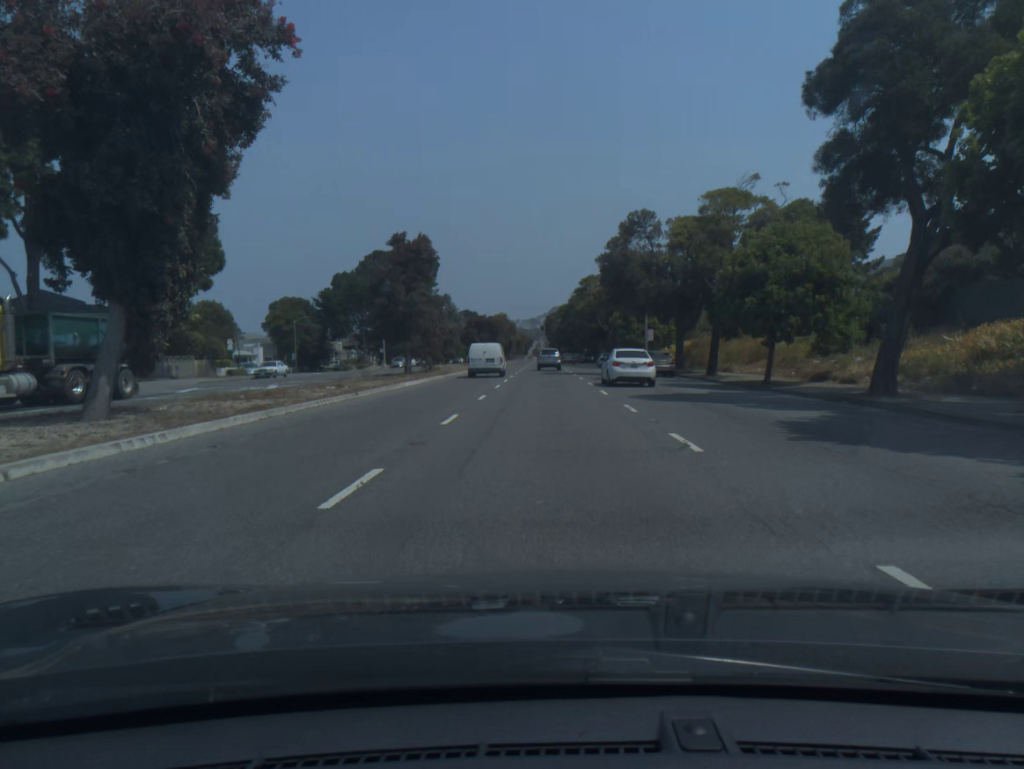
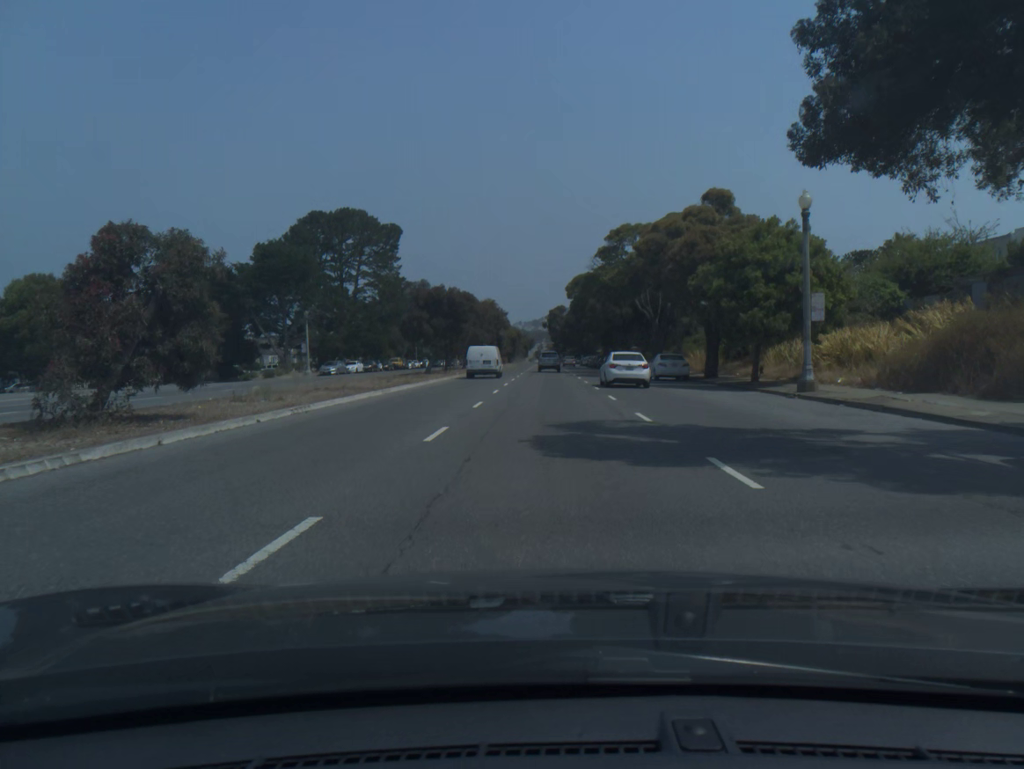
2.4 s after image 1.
(-0.1, +38.7) m; 0°
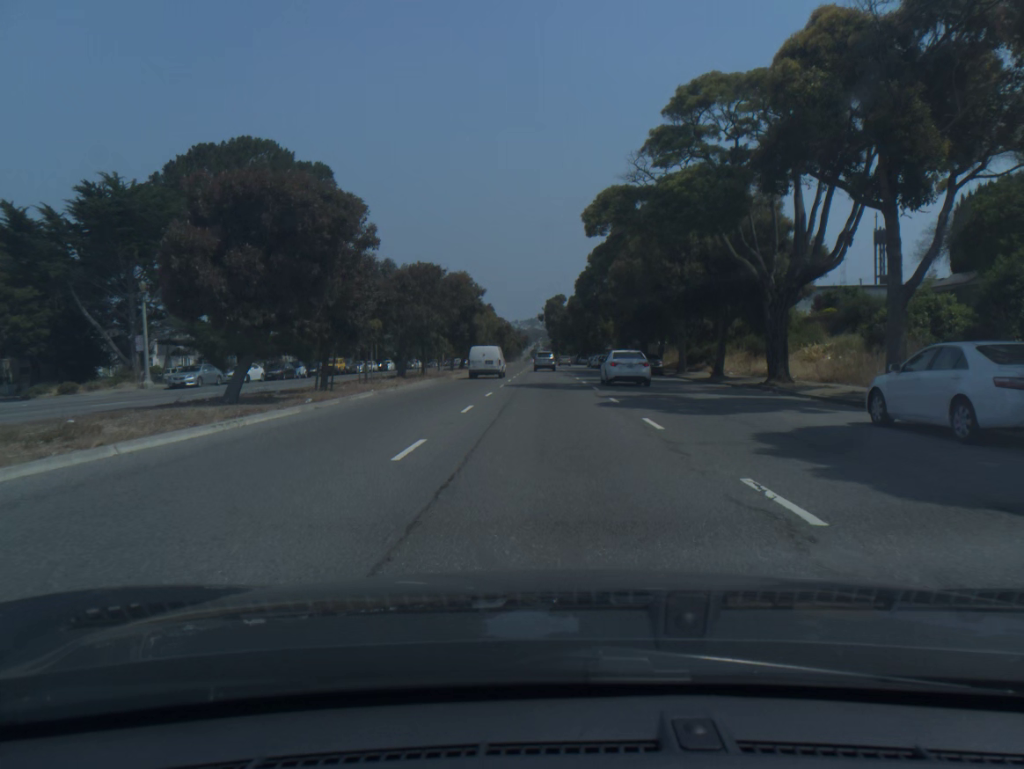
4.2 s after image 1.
(0.0, +31.2) m; 0°
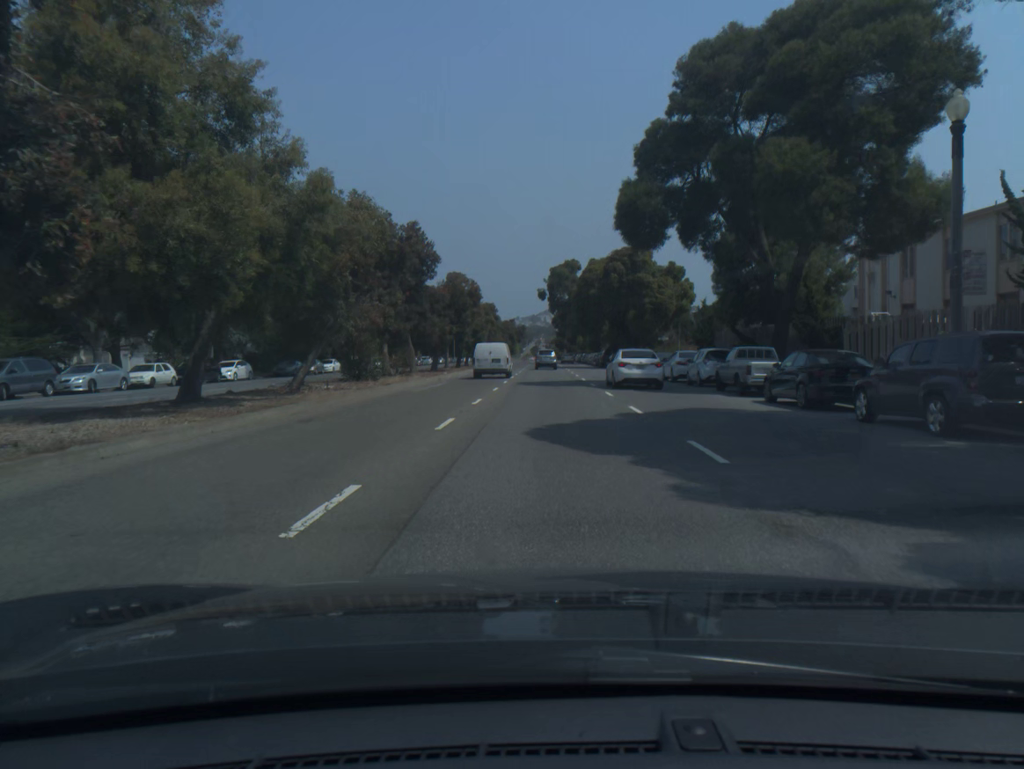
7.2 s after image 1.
(-0.2, +55.8) m; 0°
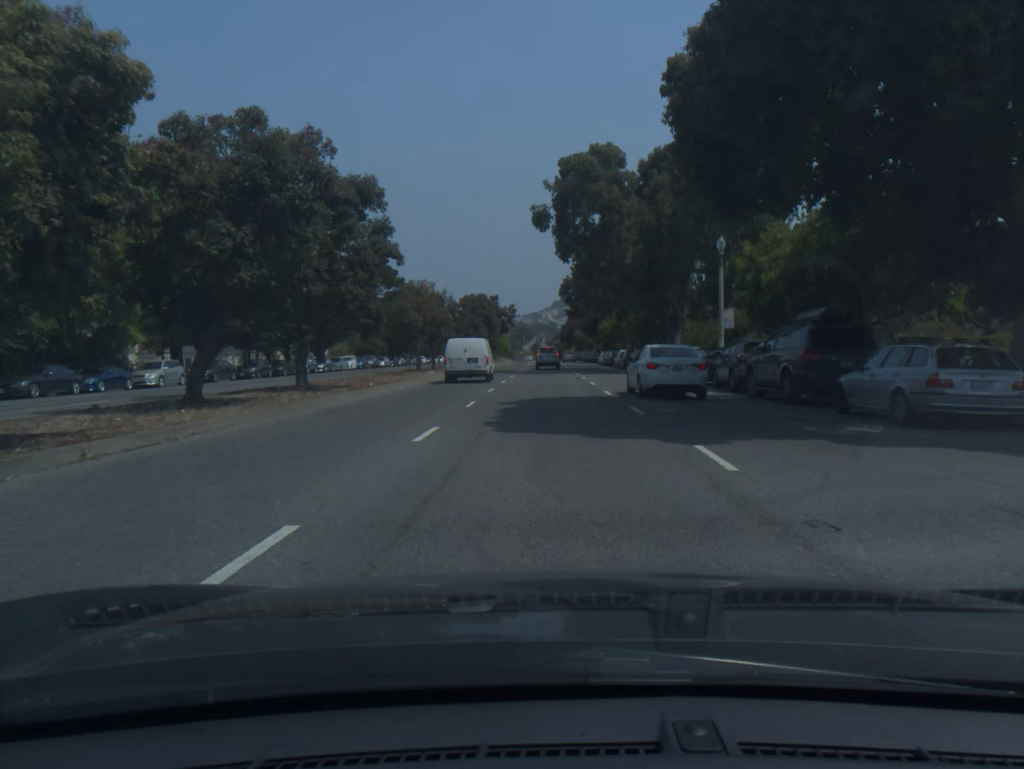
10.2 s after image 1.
(+0.1, +59.4) m; 0°
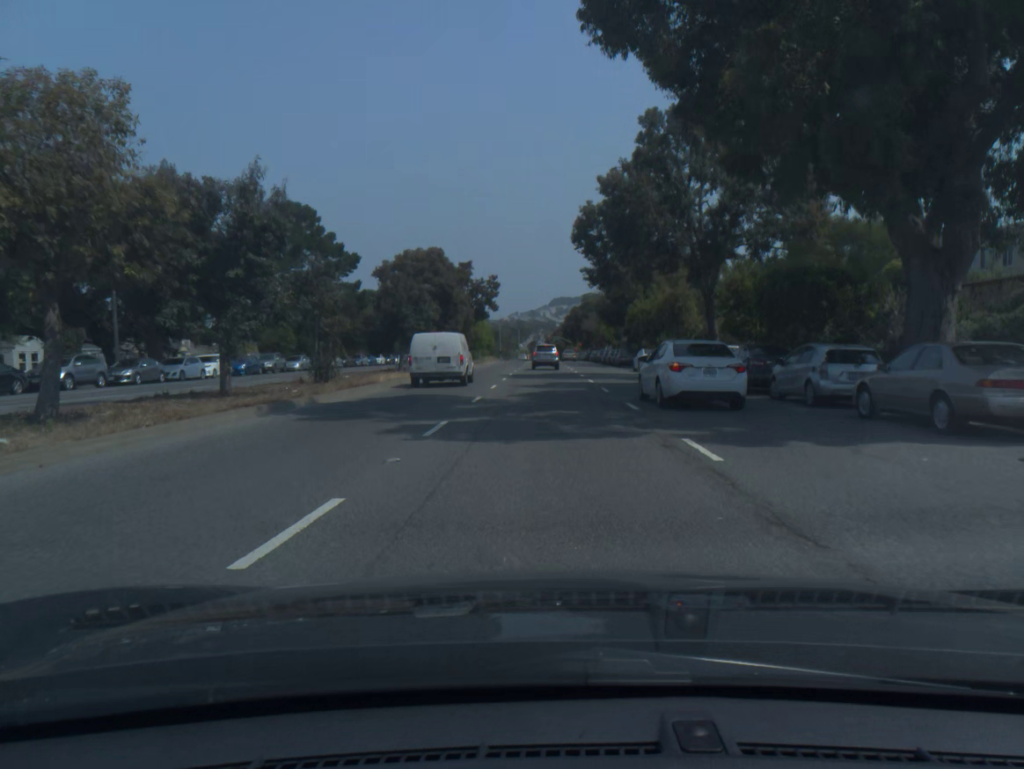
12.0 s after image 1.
(0.0, +35.4) m; 0°
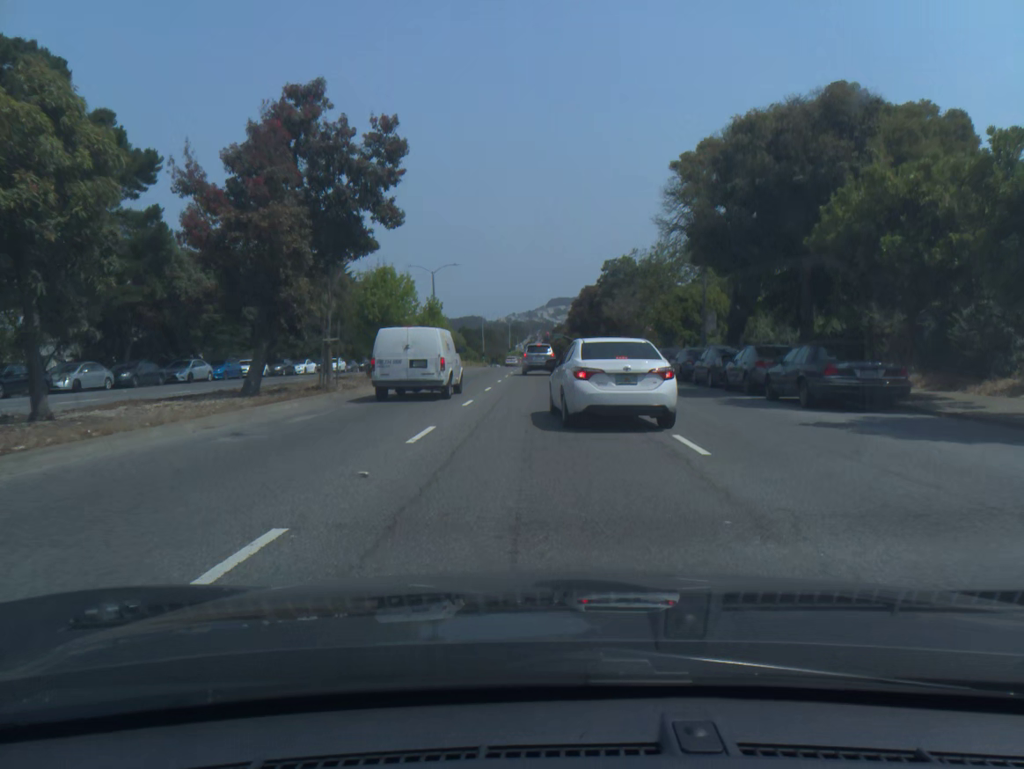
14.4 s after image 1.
(+0.1, +44.5) m; 0°
